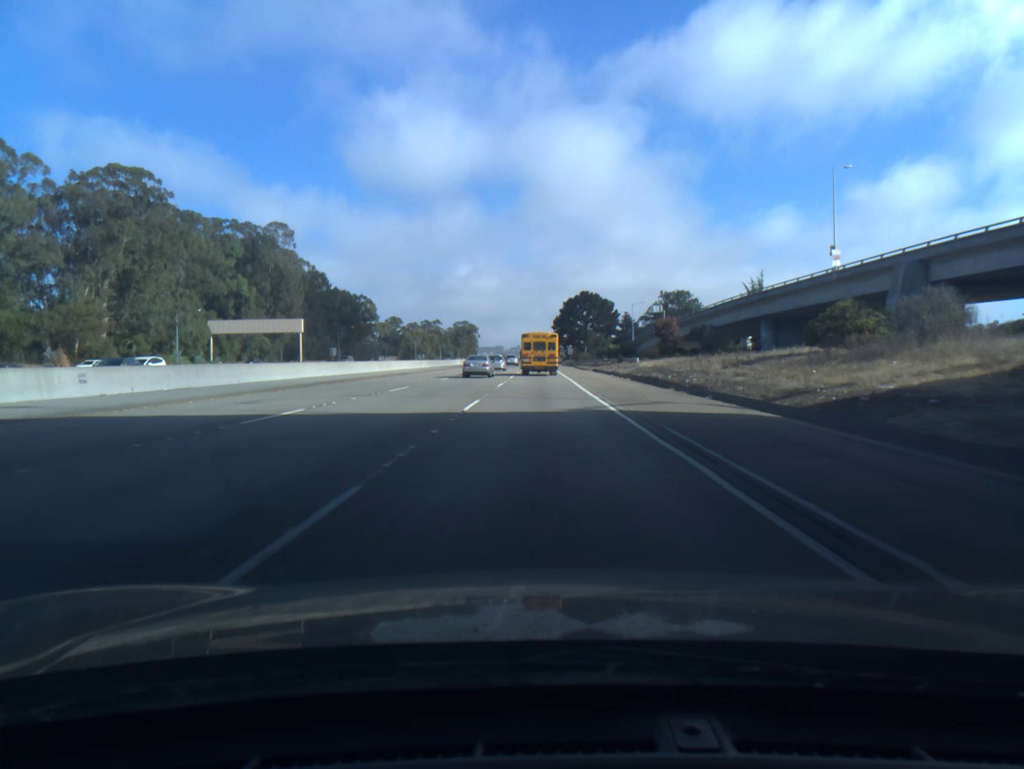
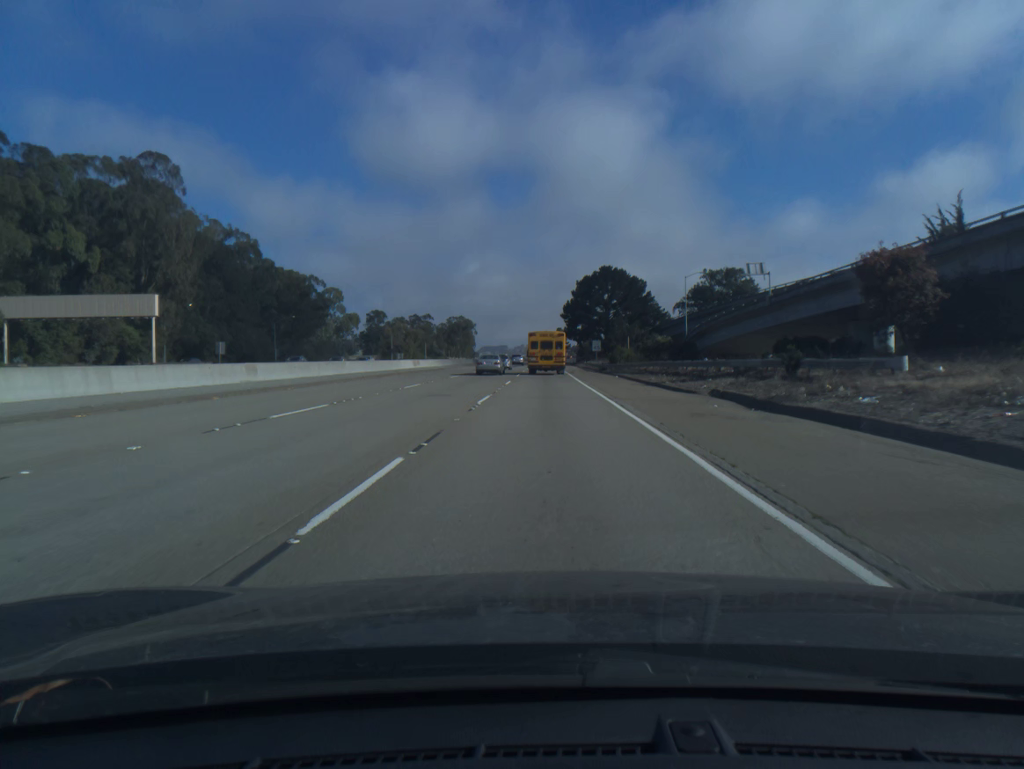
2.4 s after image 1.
(-0.1, +56.3) m; 0°
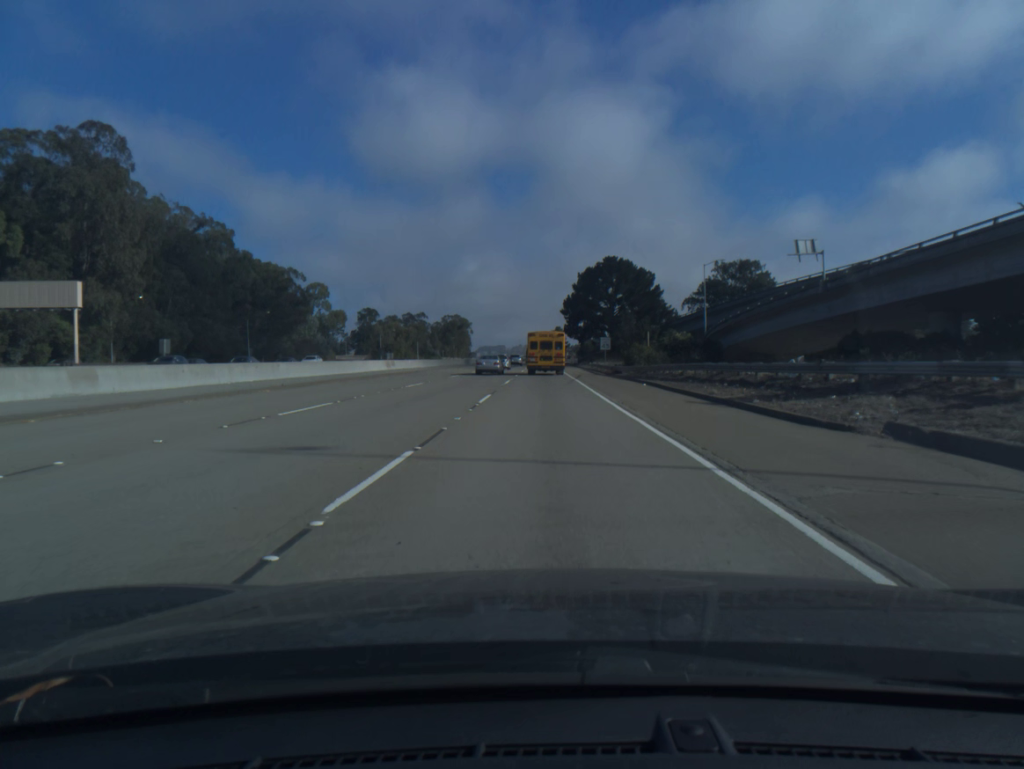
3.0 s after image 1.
(0.0, +14.1) m; 0°
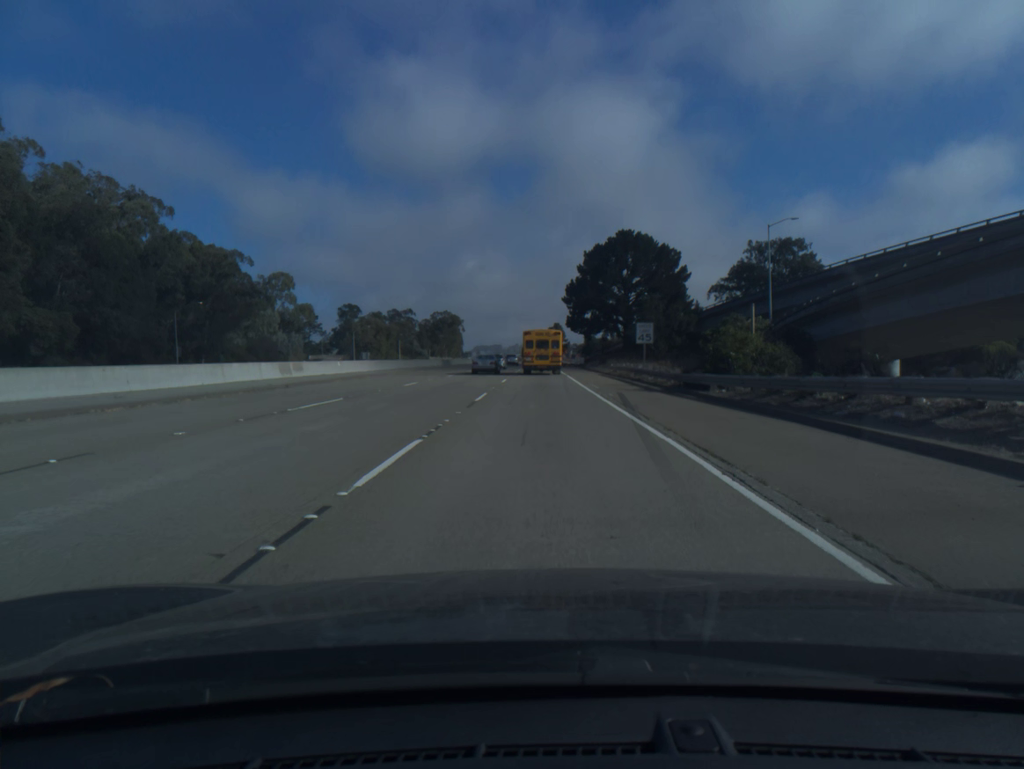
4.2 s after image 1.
(+0.1, +28.2) m; 0°
